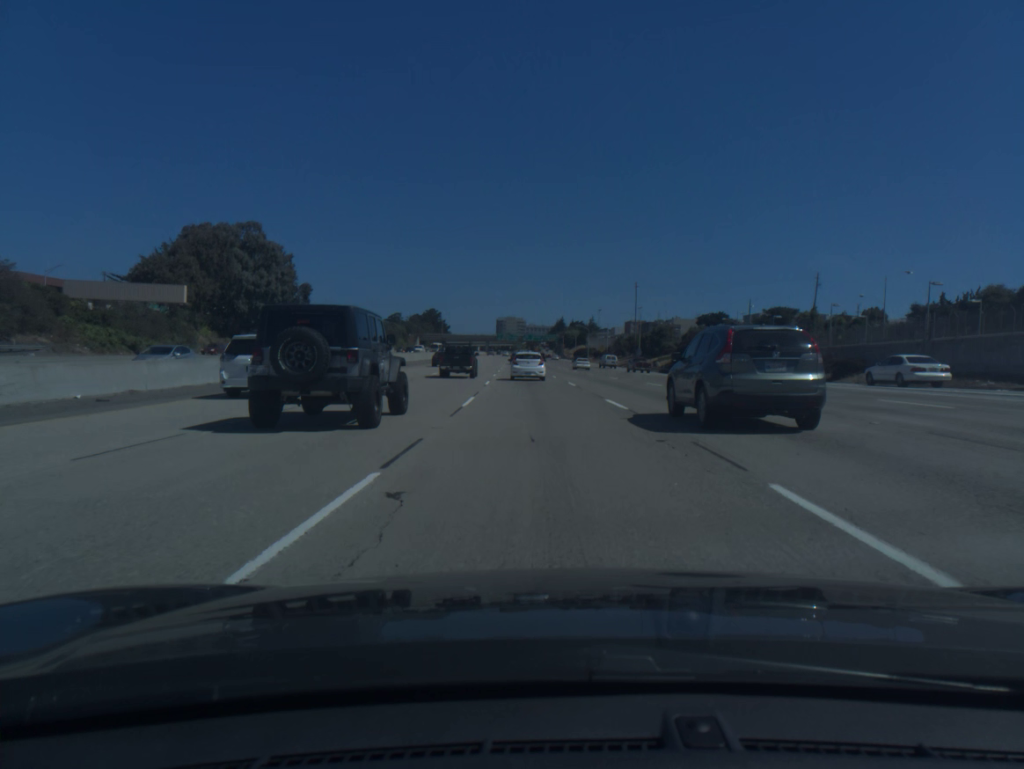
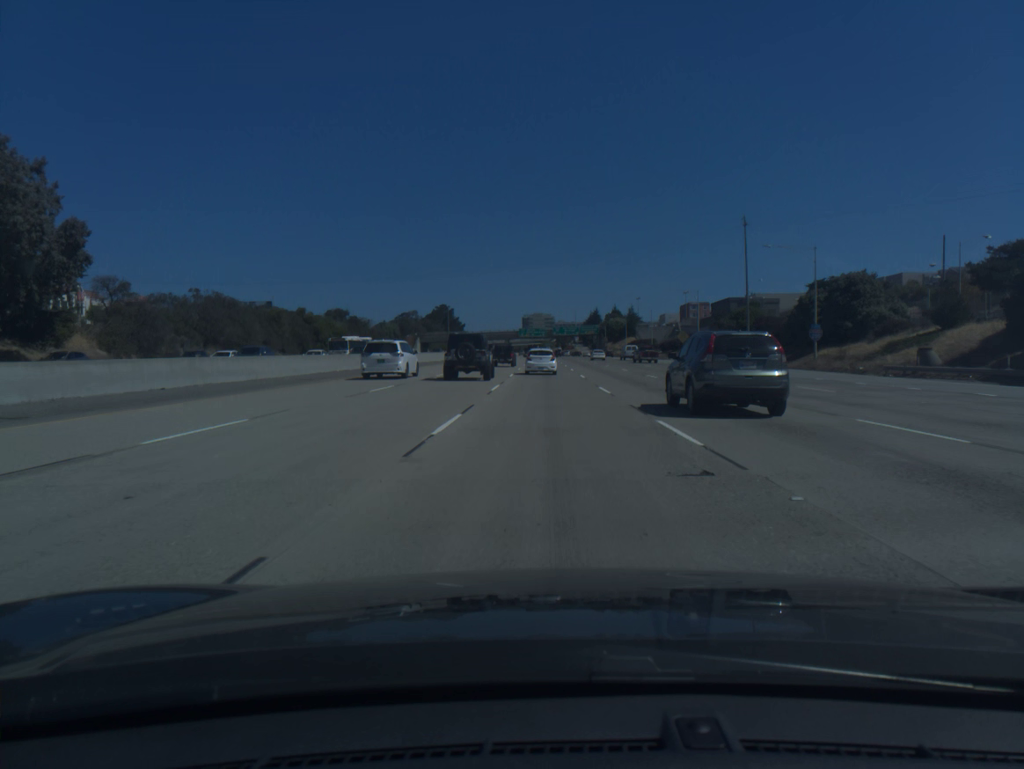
(-2.6, +78.9) m; -2°
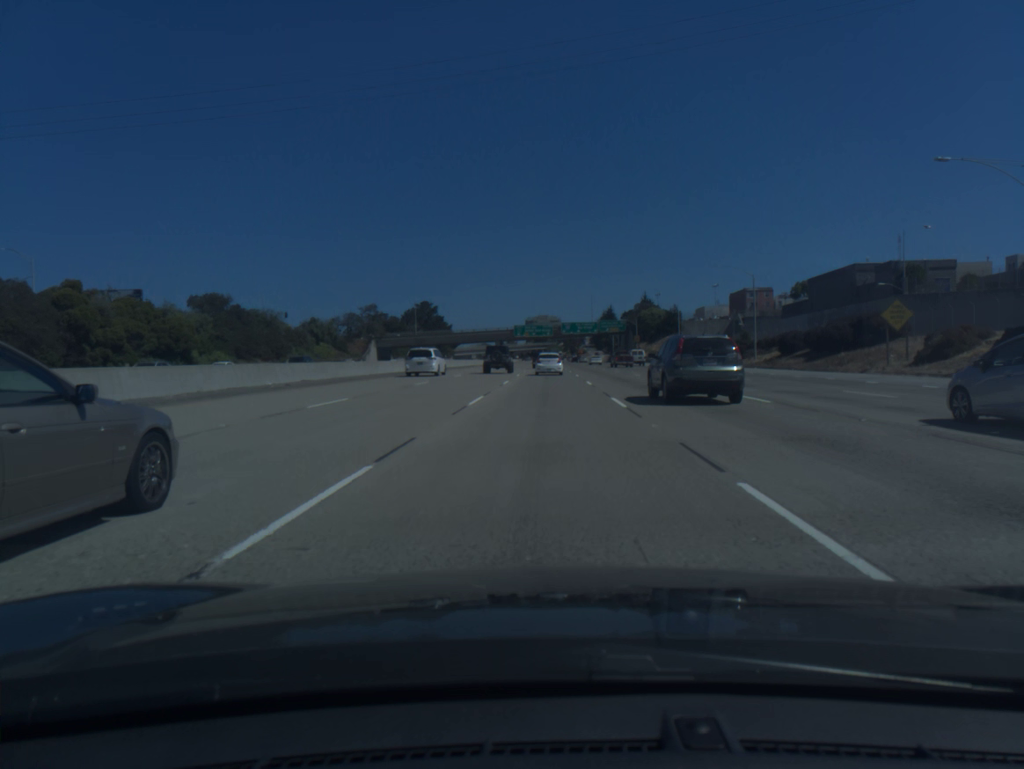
(+0.1, +77.7) m; -1°
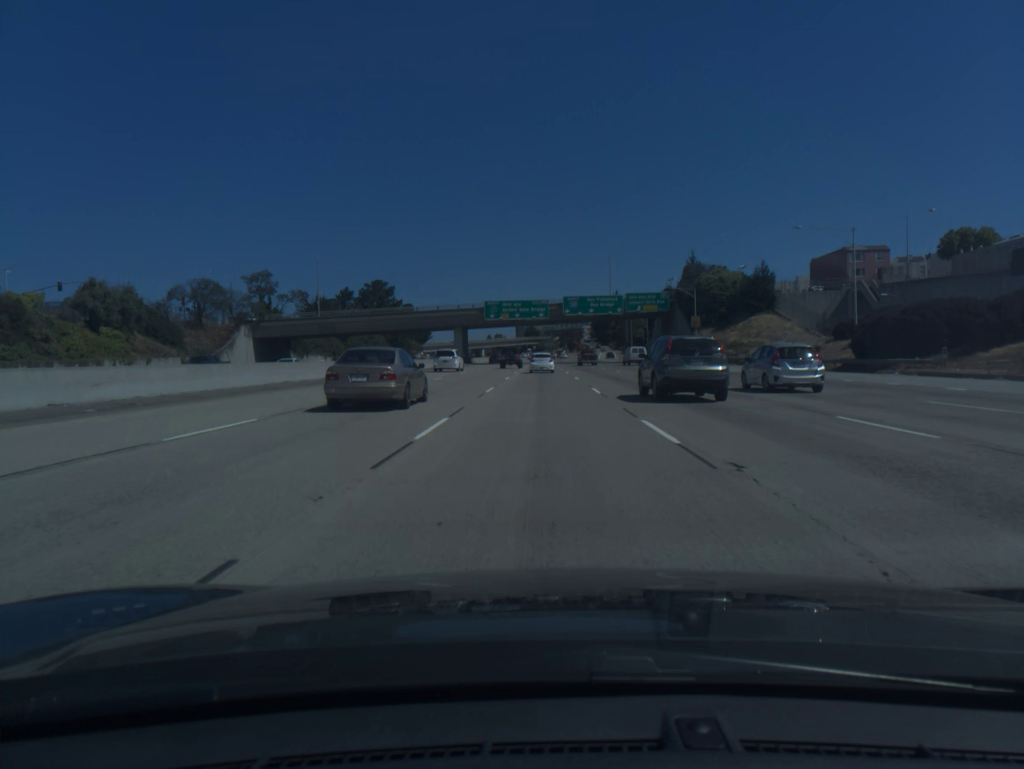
(+0.3, +78.0) m; +1°
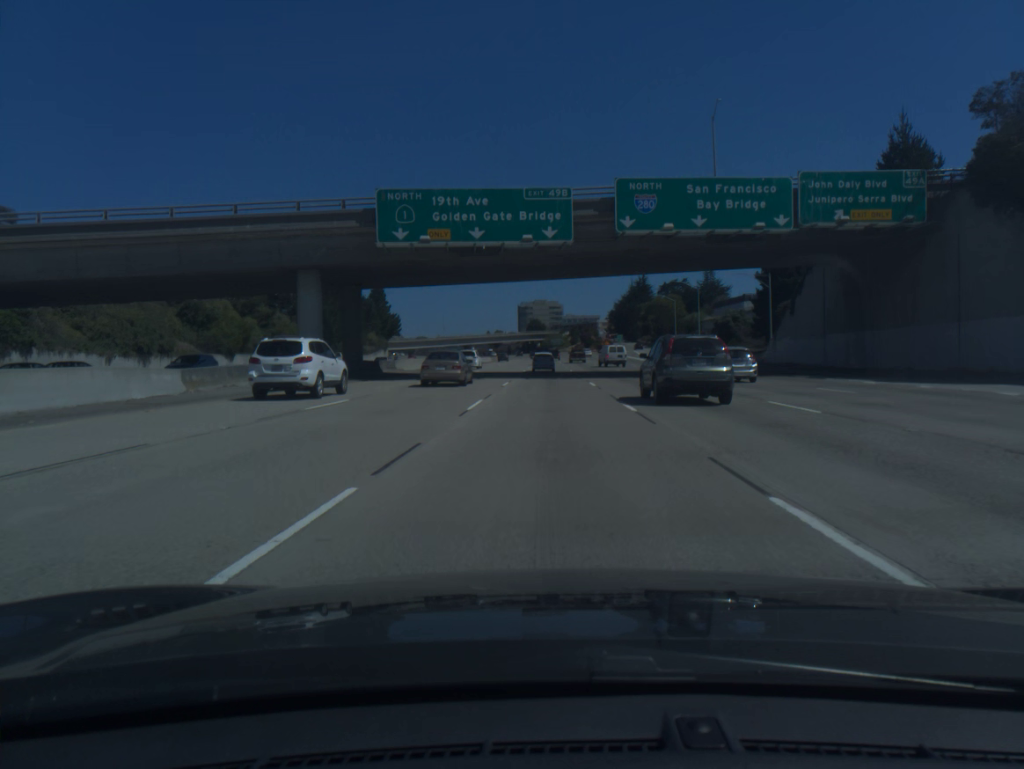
(-0.5, +79.4) m; 0°
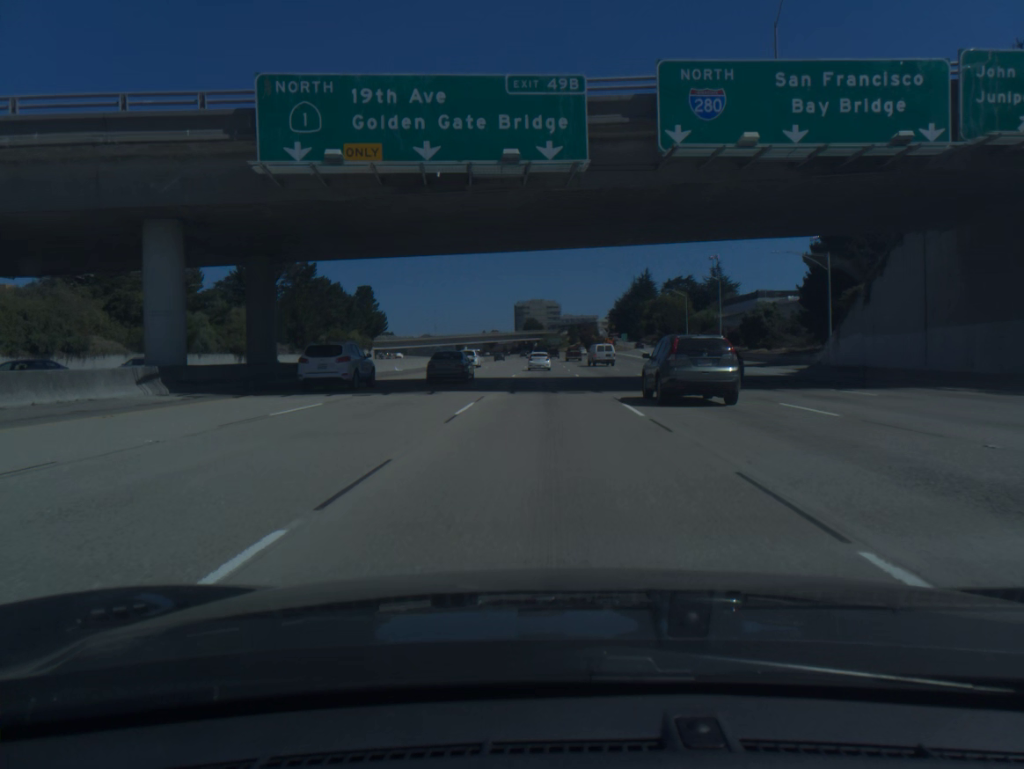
(0.0, +16.0) m; 0°
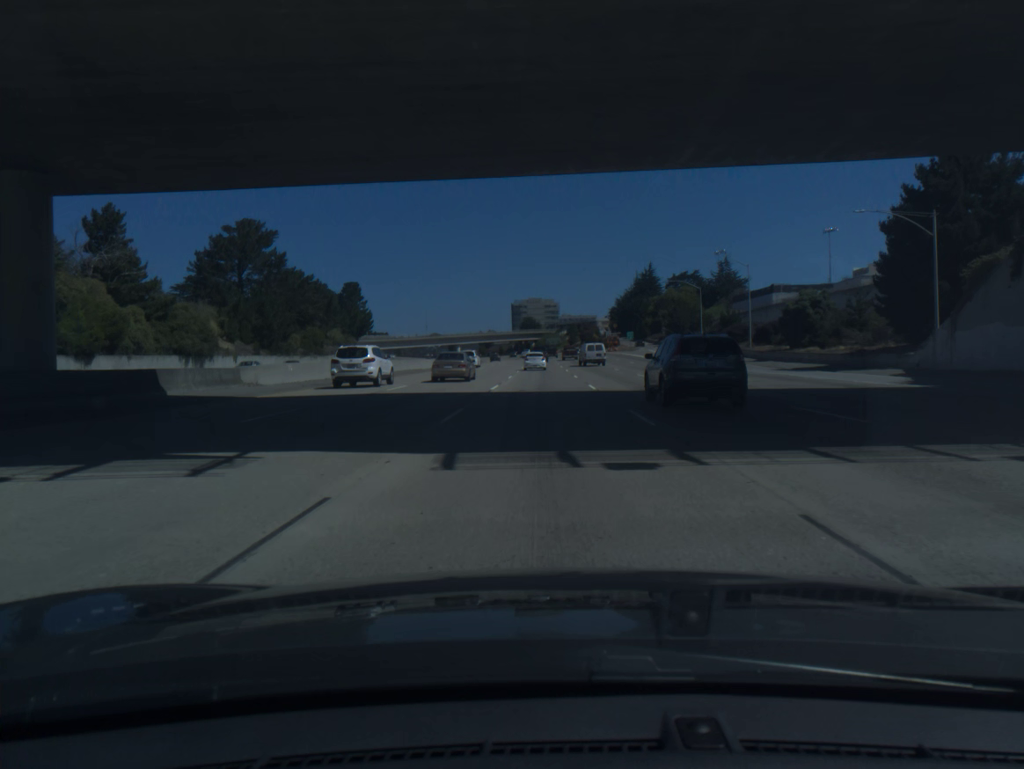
(0.0, +16.0) m; 0°
